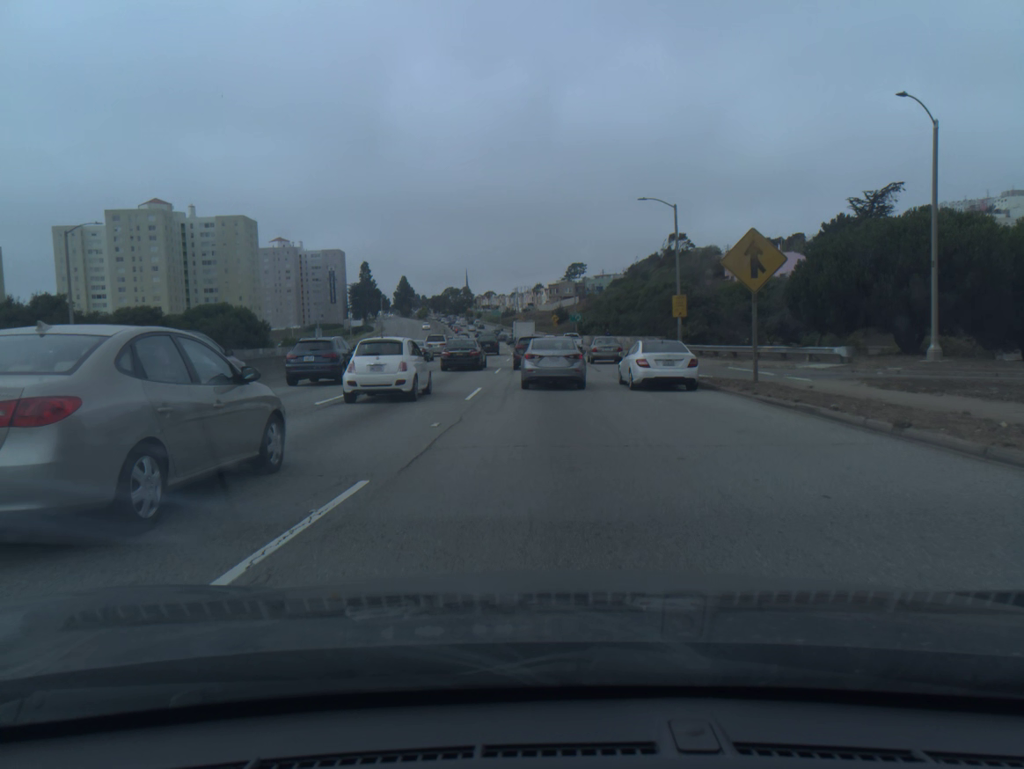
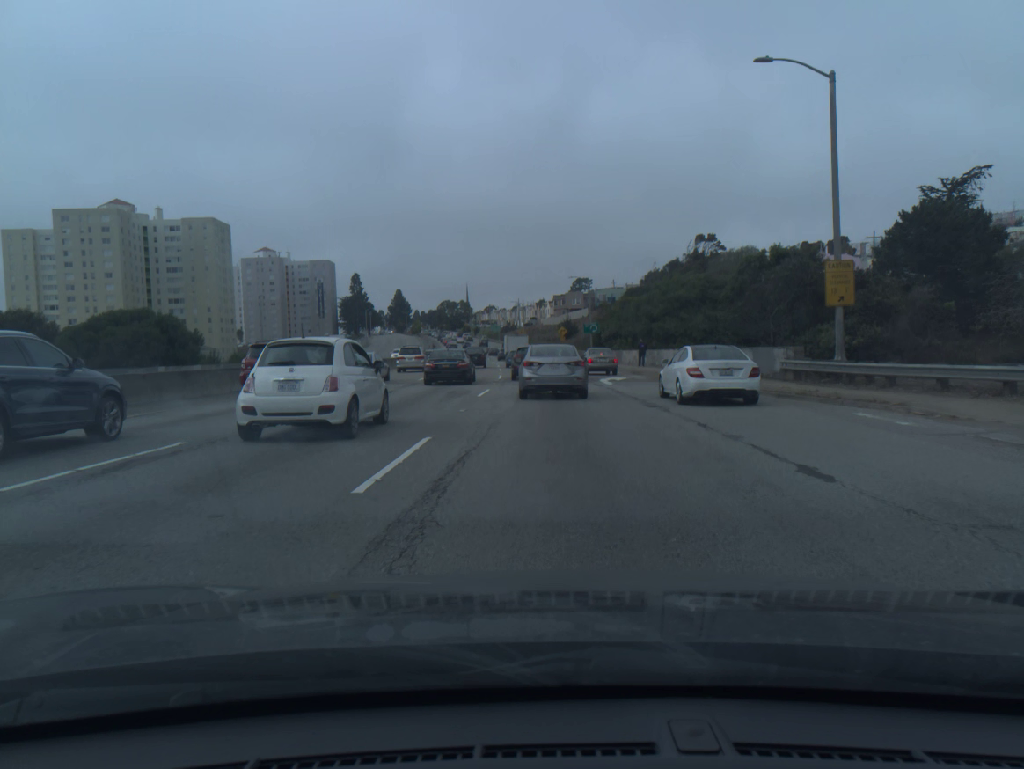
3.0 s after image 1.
(-0.2, +25.6) m; 0°
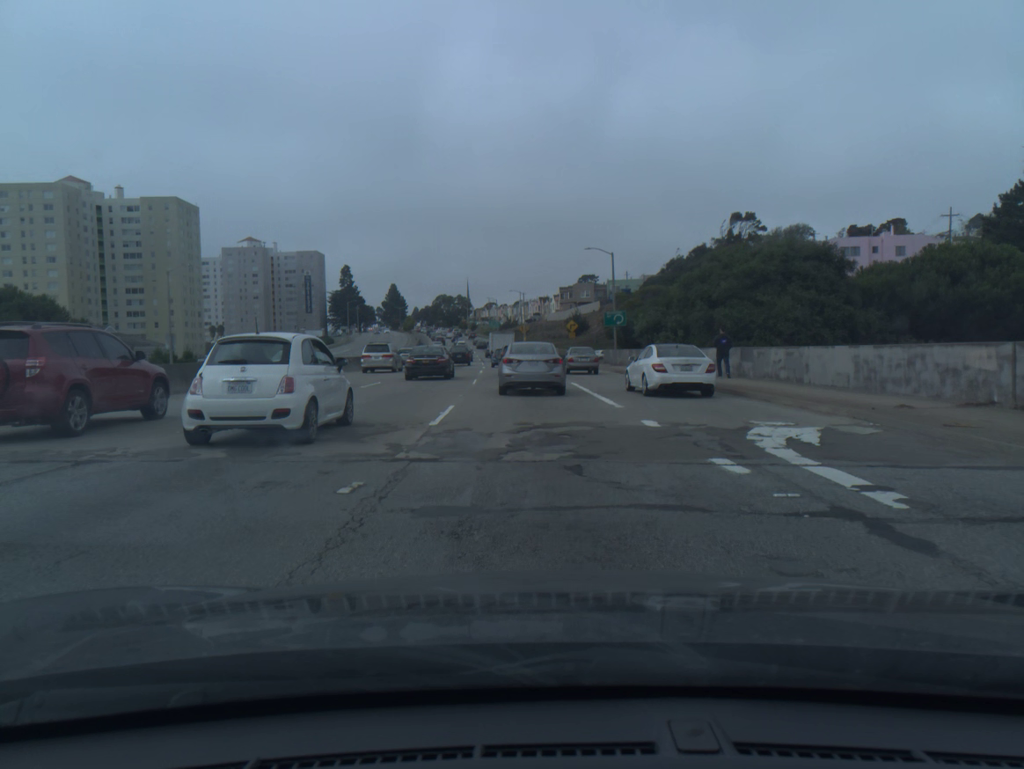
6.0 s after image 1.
(-0.2, +24.3) m; 0°
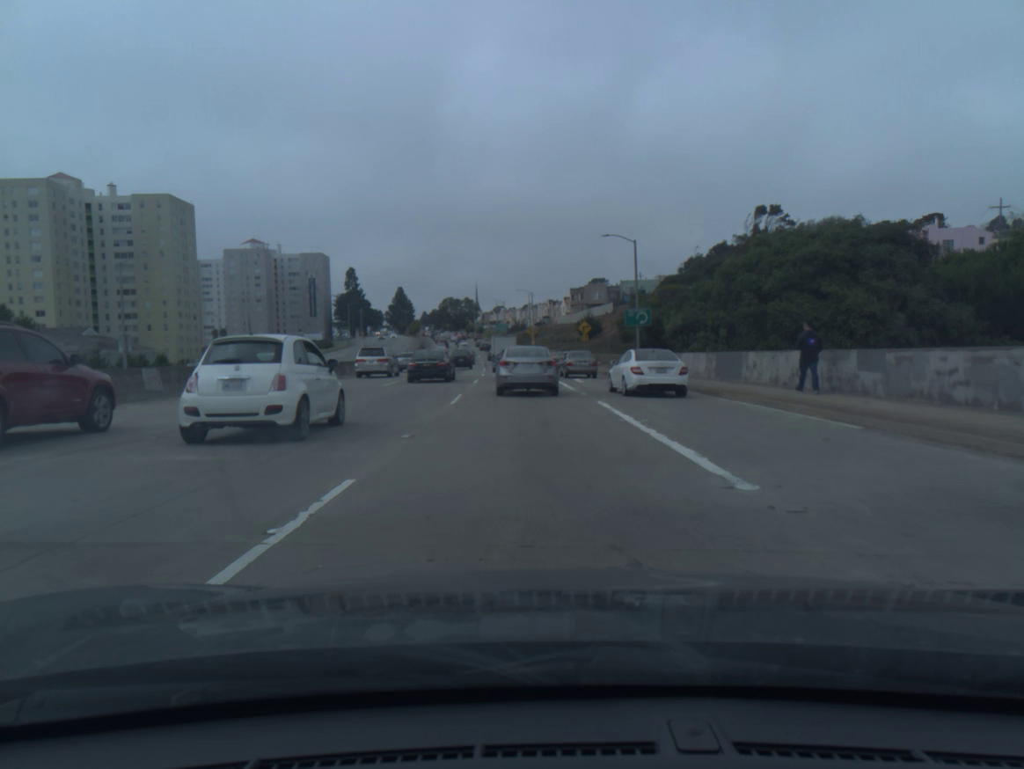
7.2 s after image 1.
(0.0, +9.7) m; -1°
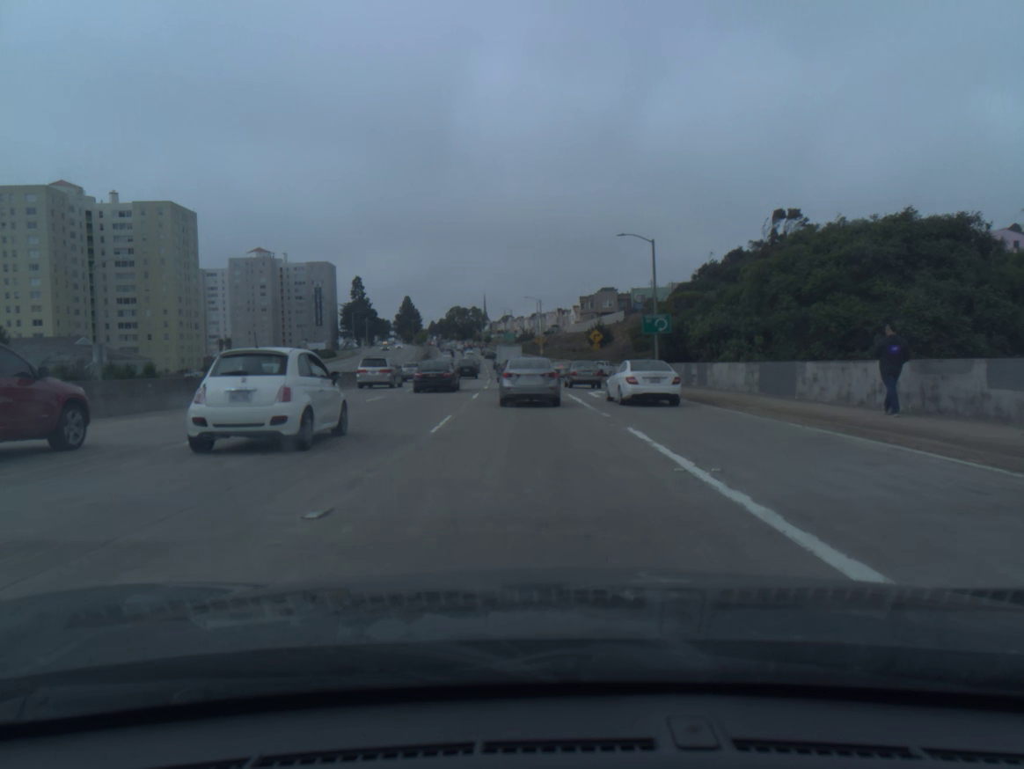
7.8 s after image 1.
(0.0, +4.9) m; 0°
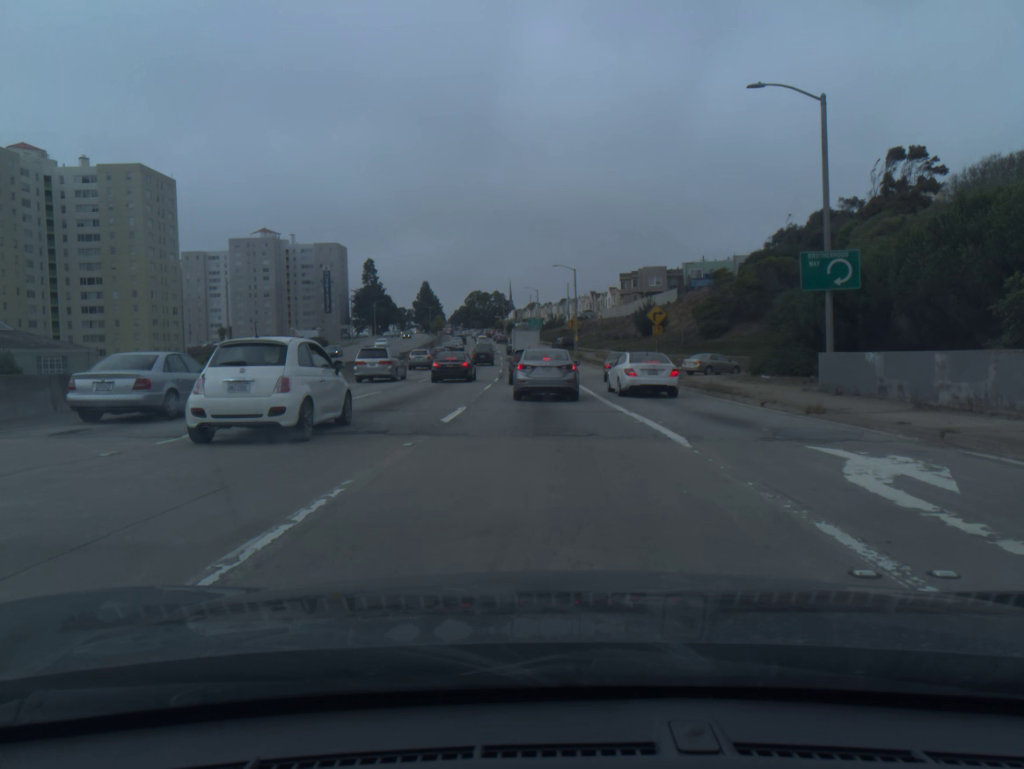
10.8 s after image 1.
(-0.6, +25.7) m; -2°
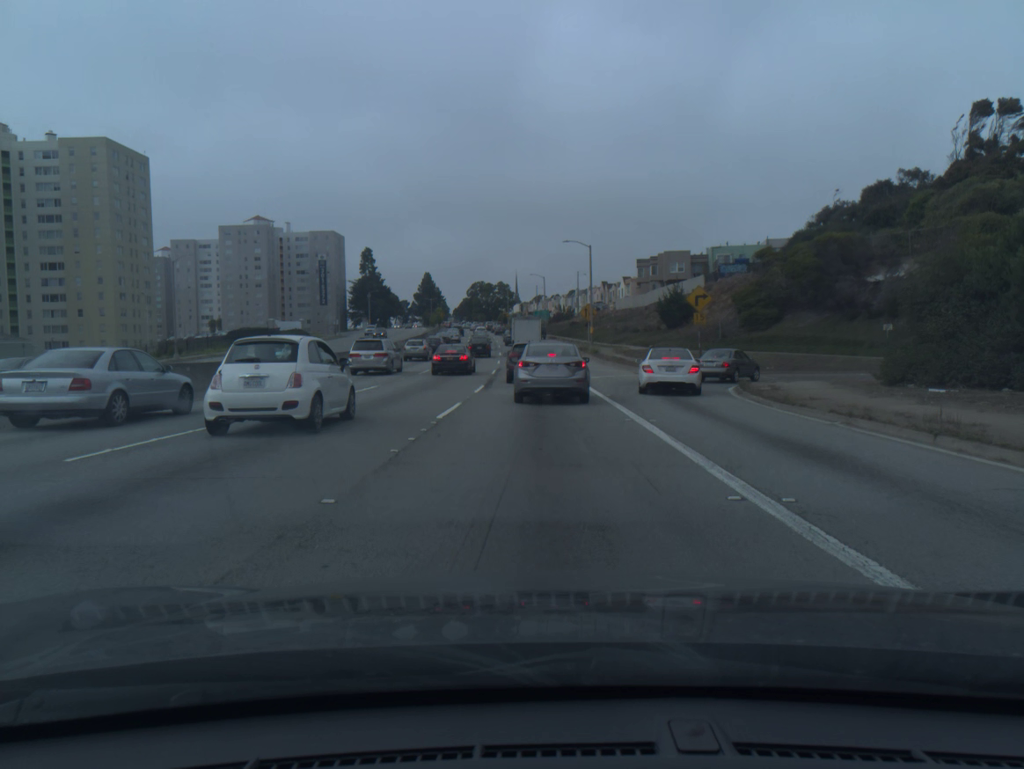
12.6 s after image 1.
(-0.1, +14.4) m; -1°
